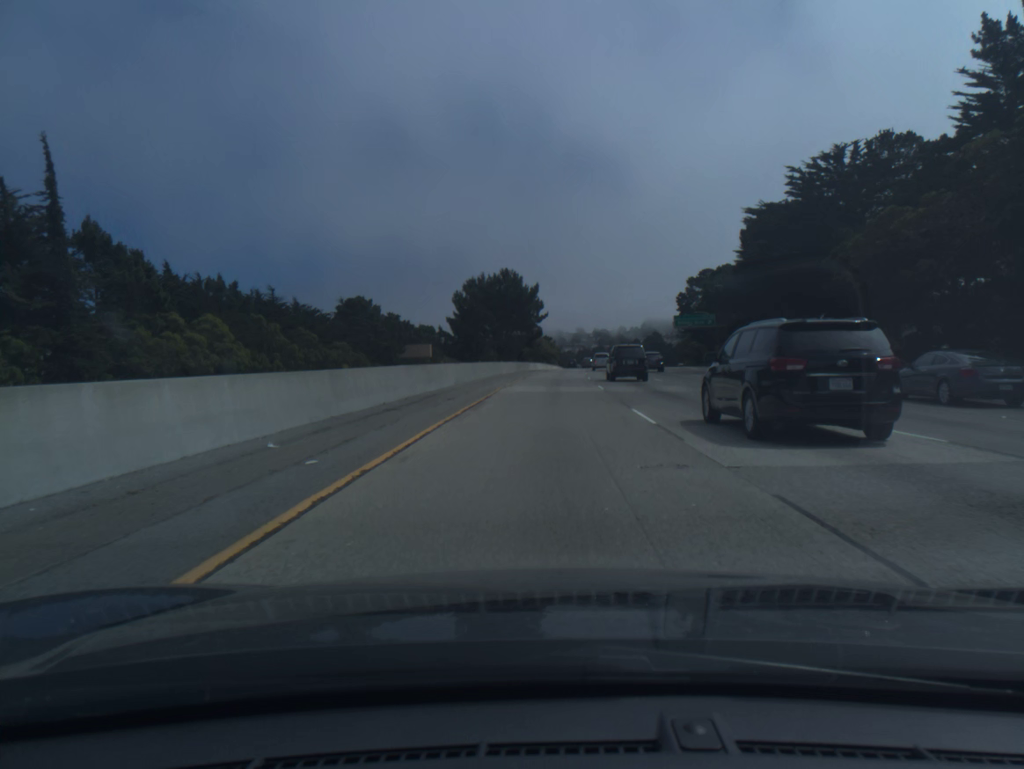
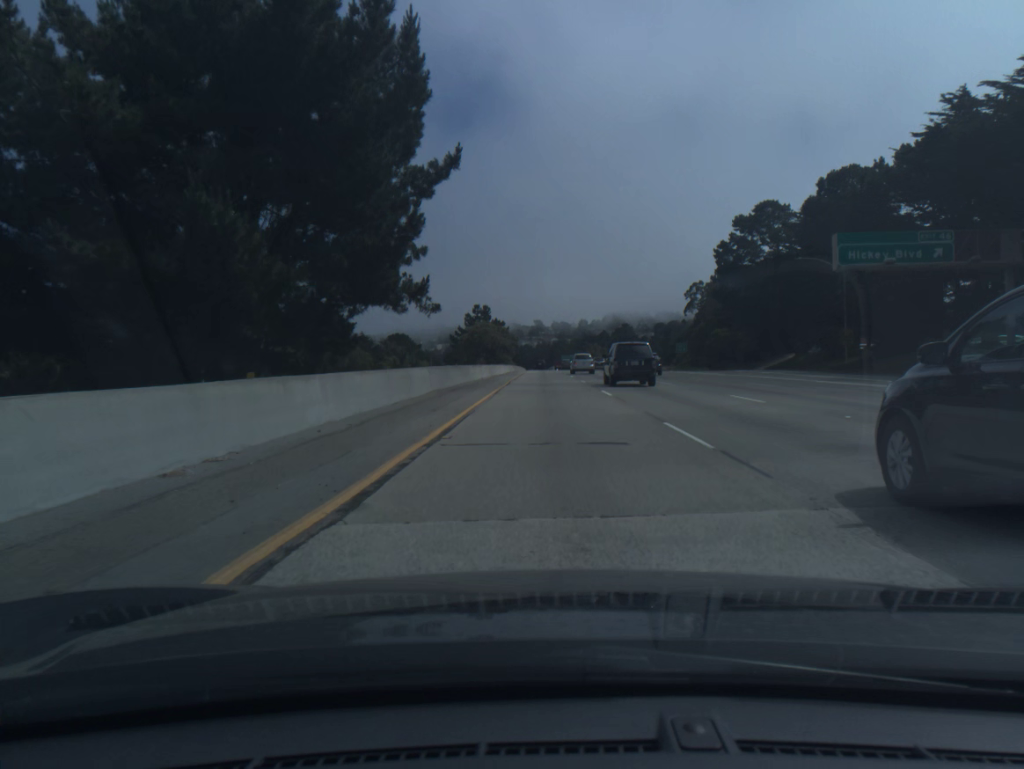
(+2.0, +78.5) m; +3°
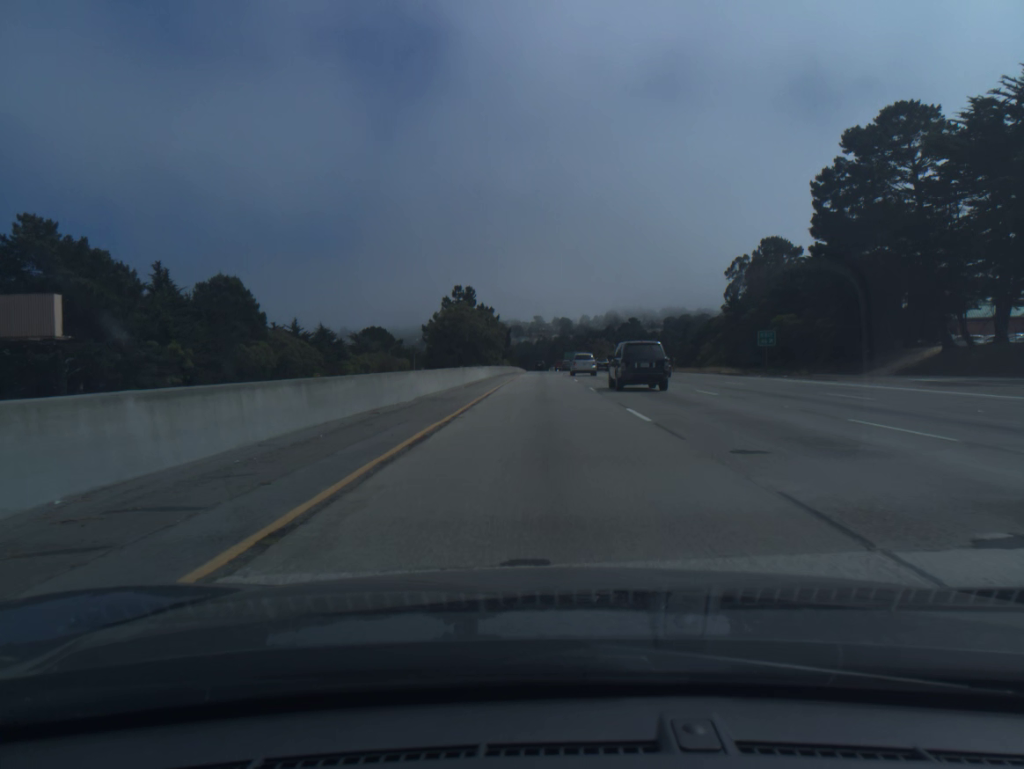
(+0.1, +39.5) m; 0°
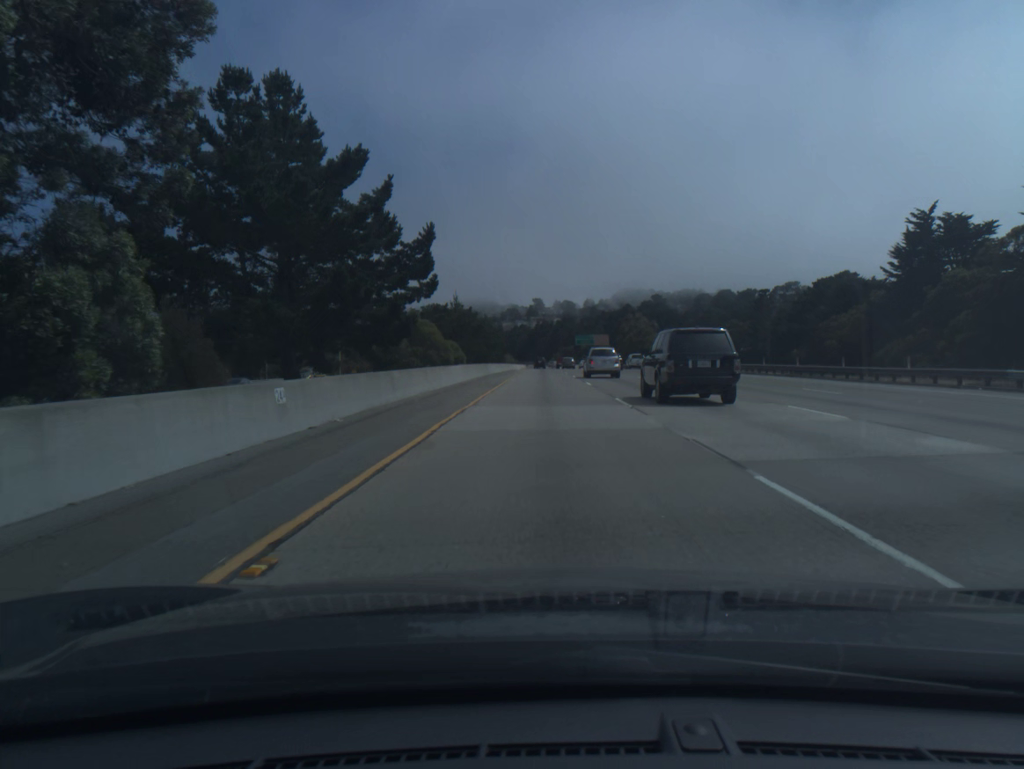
(-0.3, +99.1) m; 0°
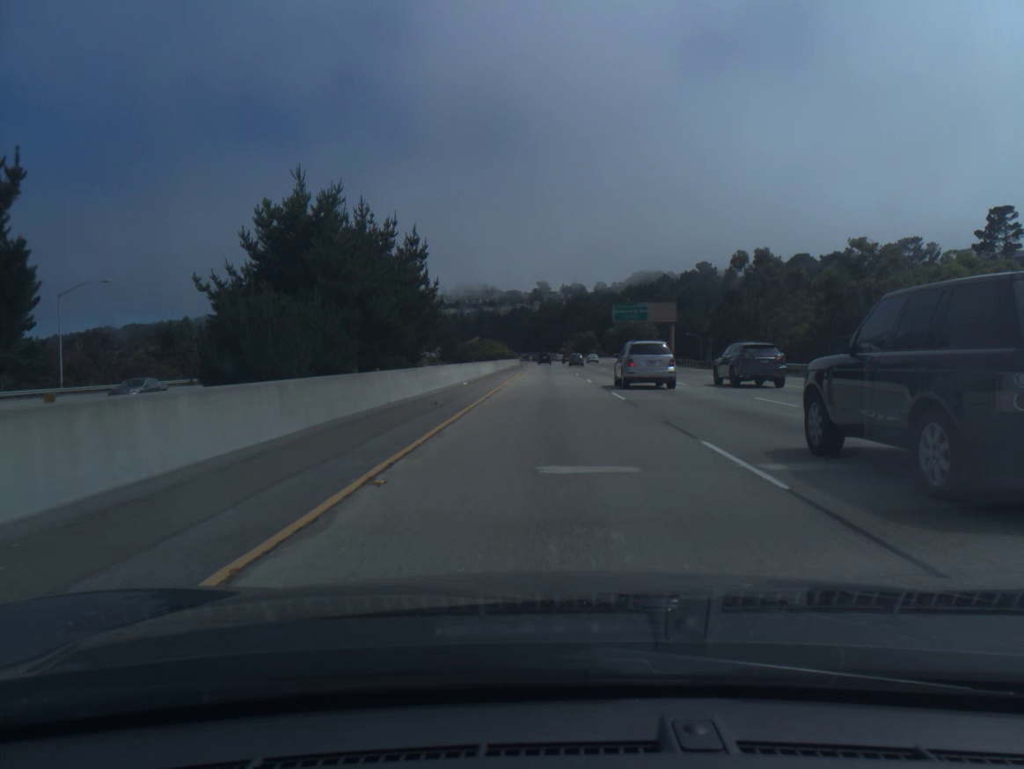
(-0.1, +99.1) m; 0°
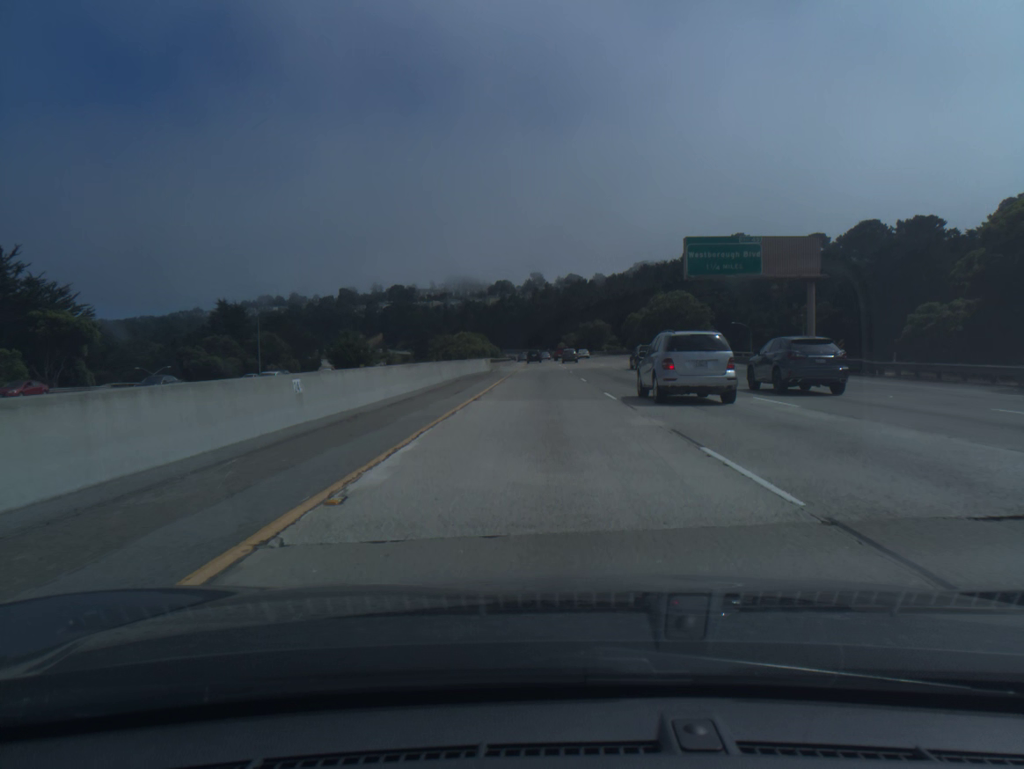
(+0.2, +59.4) m; 0°
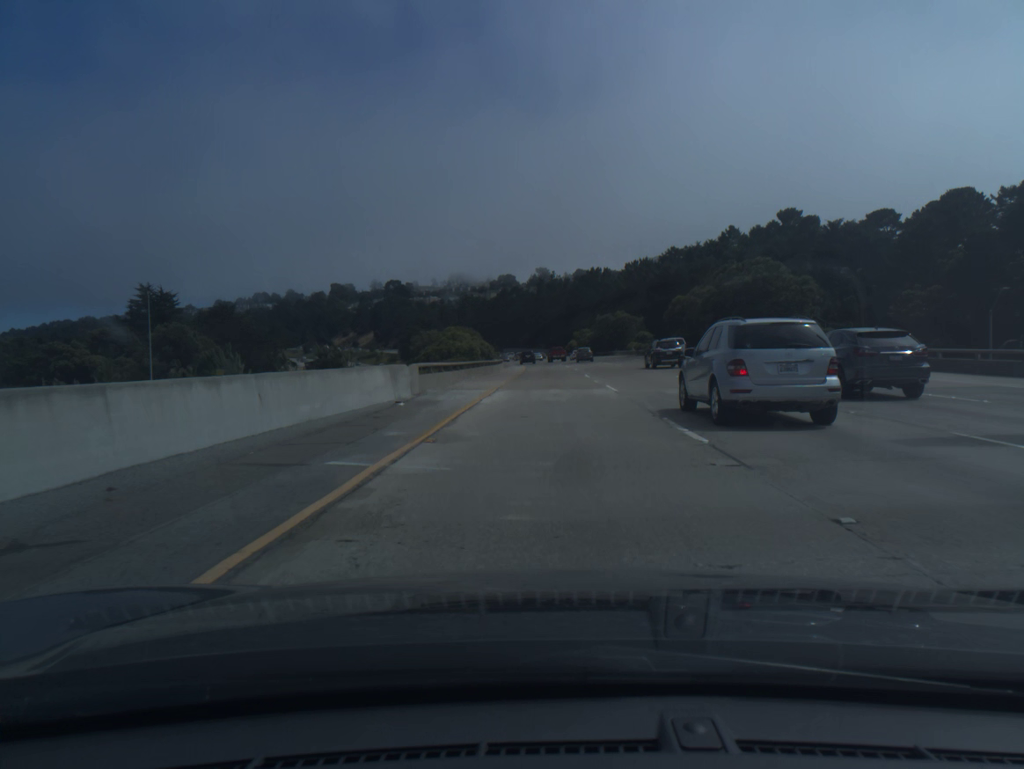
(-0.1, +39.5) m; 0°
